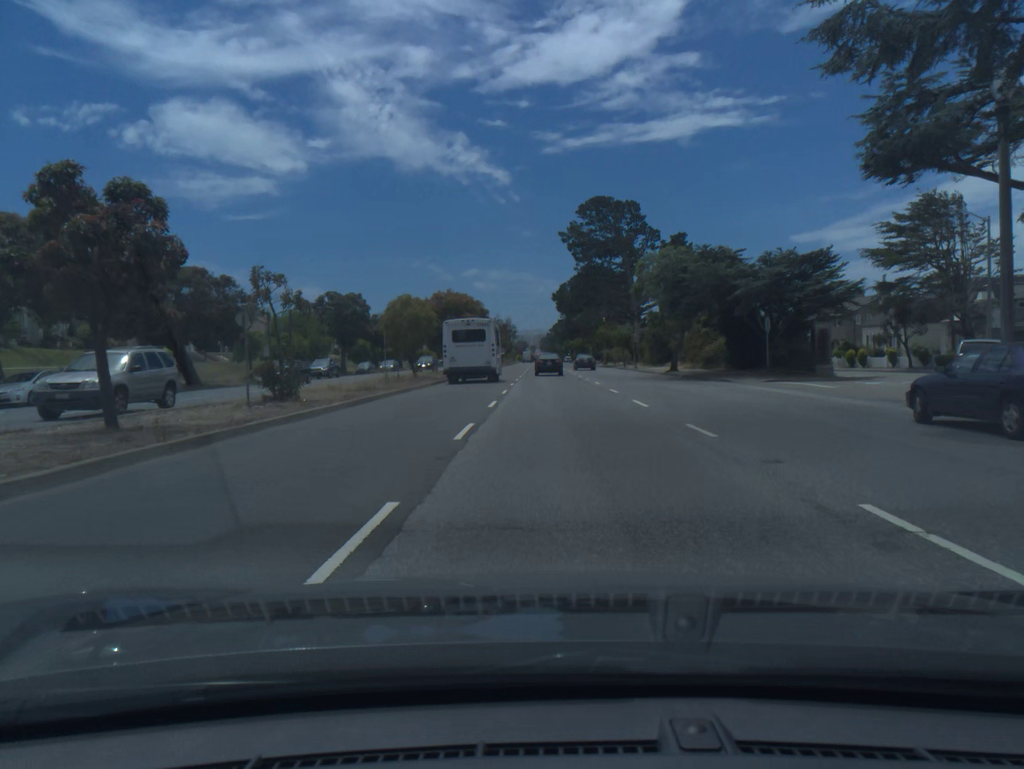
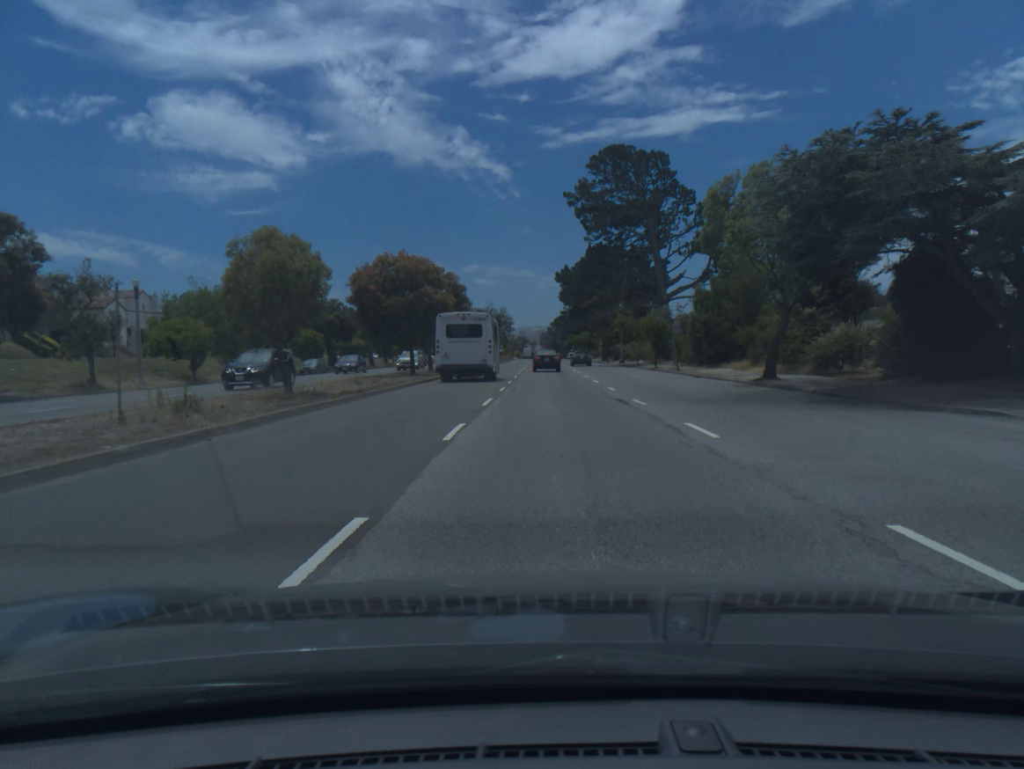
(0.0, +22.5) m; 0°
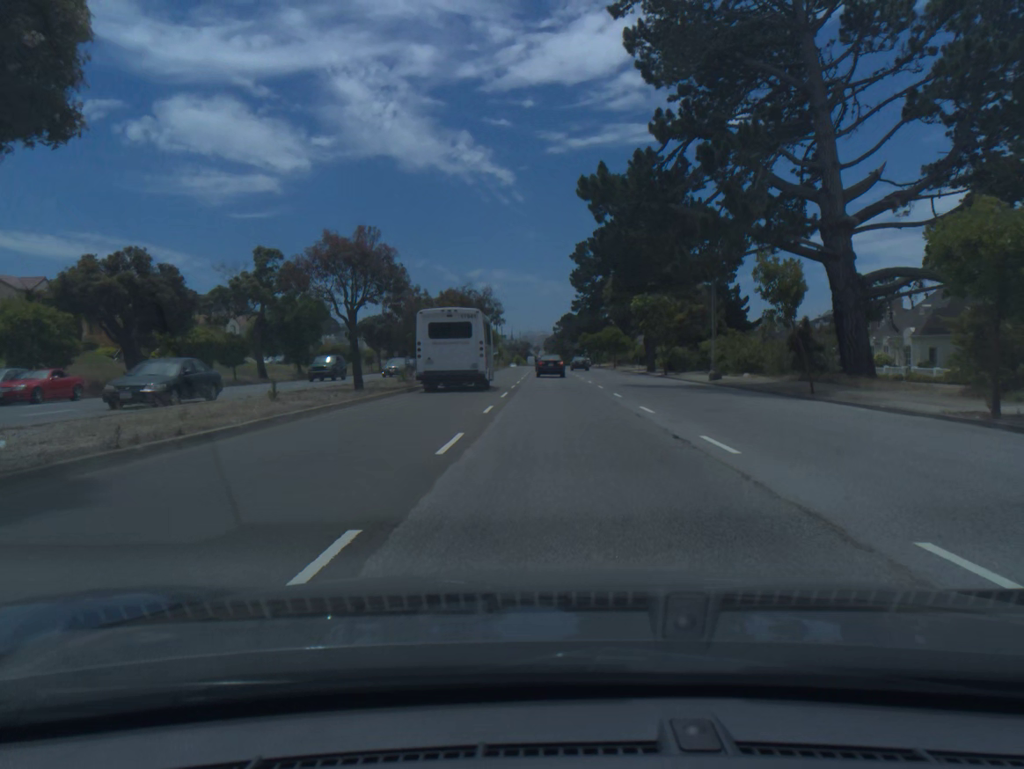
(-0.2, +44.3) m; 0°
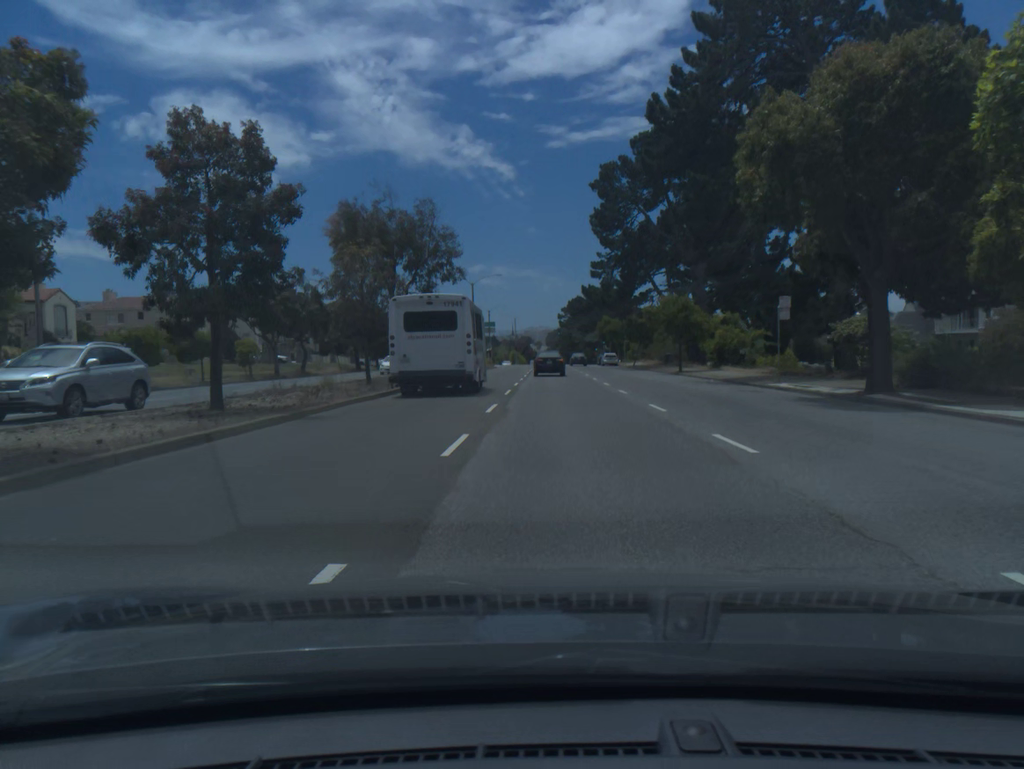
(-0.2, +44.4) m; 0°
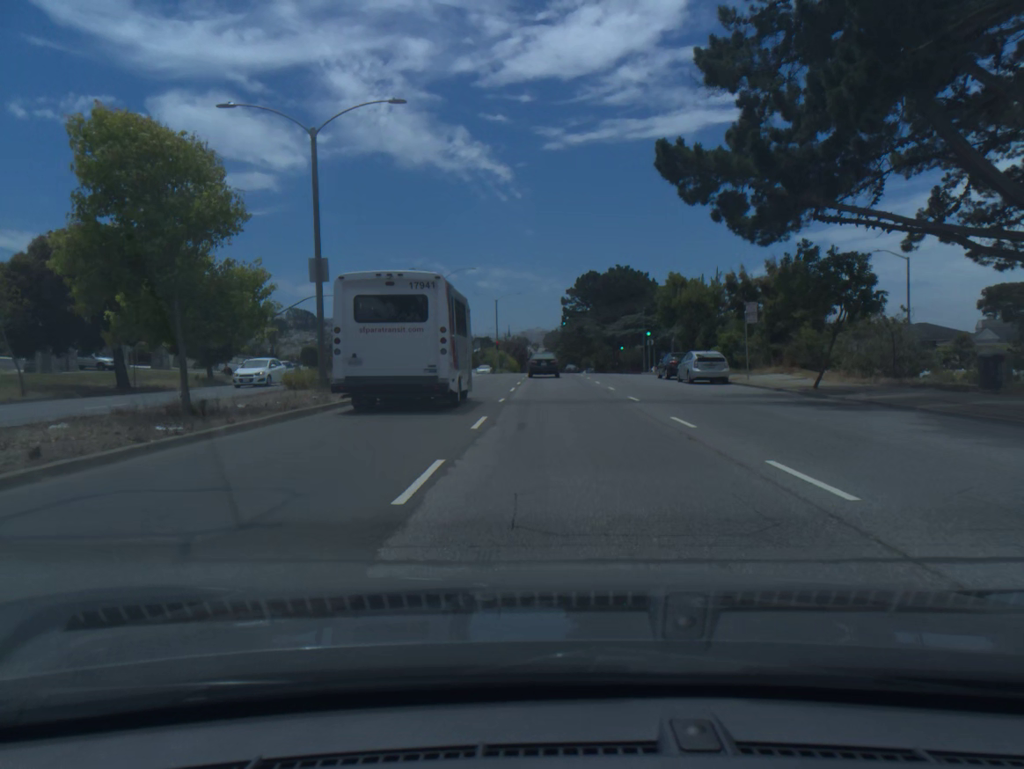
(+0.1, +54.2) m; 0°
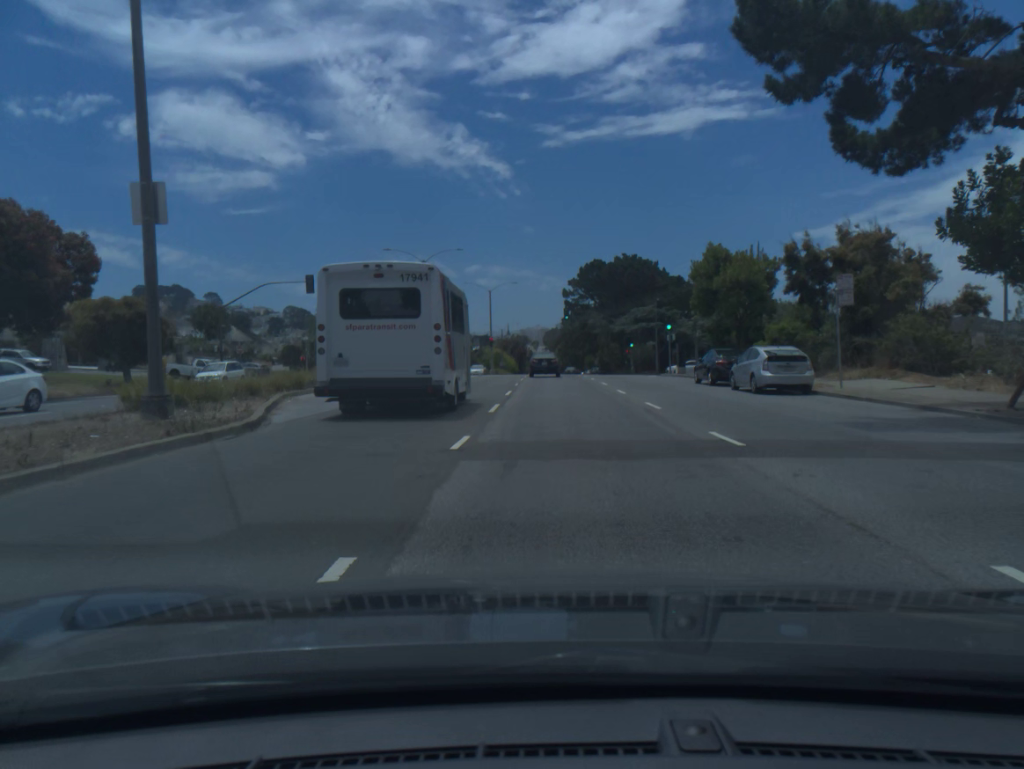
(0.0, +10.9) m; 0°
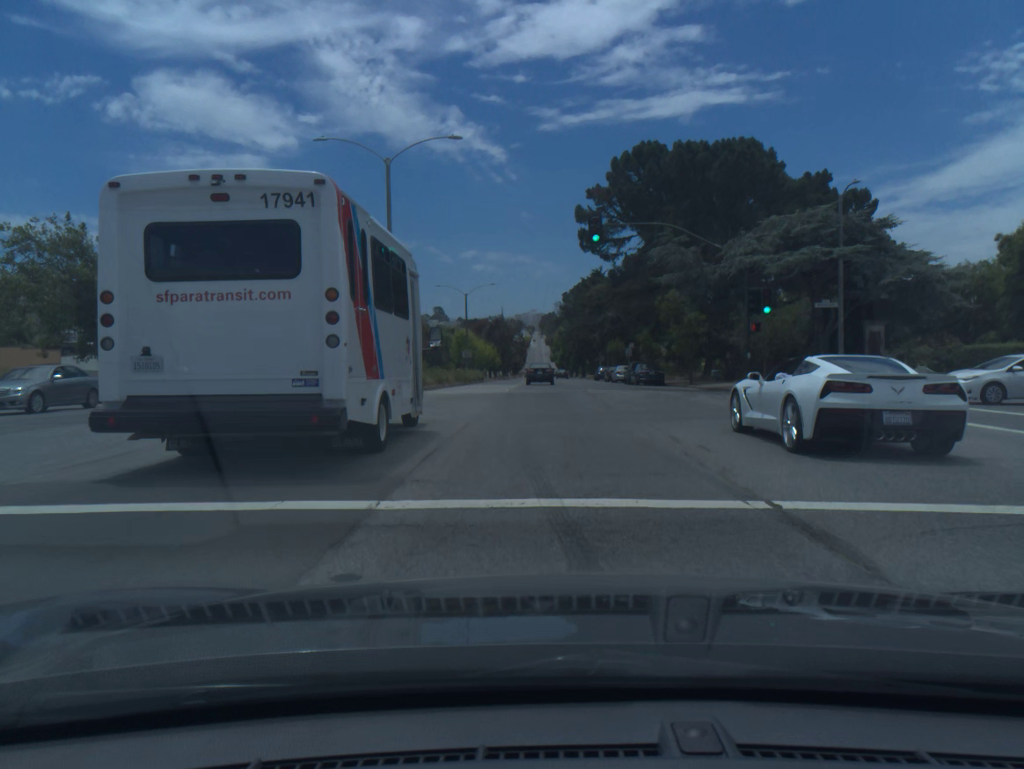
(+0.4, +53.9) m; 0°
